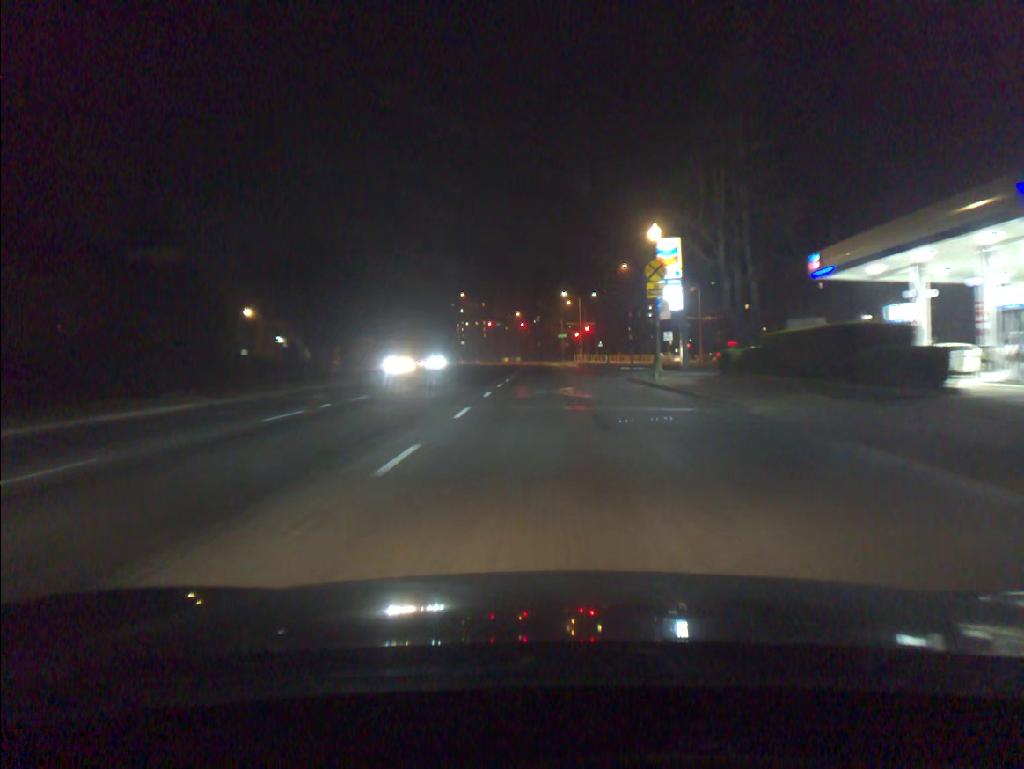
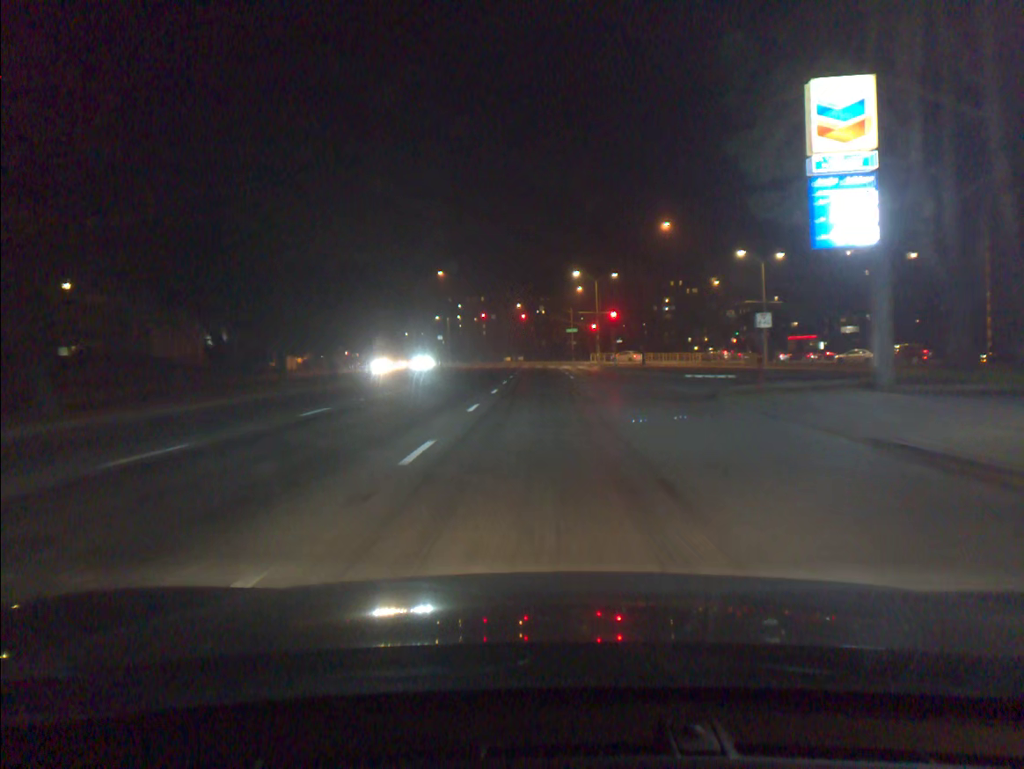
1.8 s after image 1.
(-0.1, +28.0) m; 0°
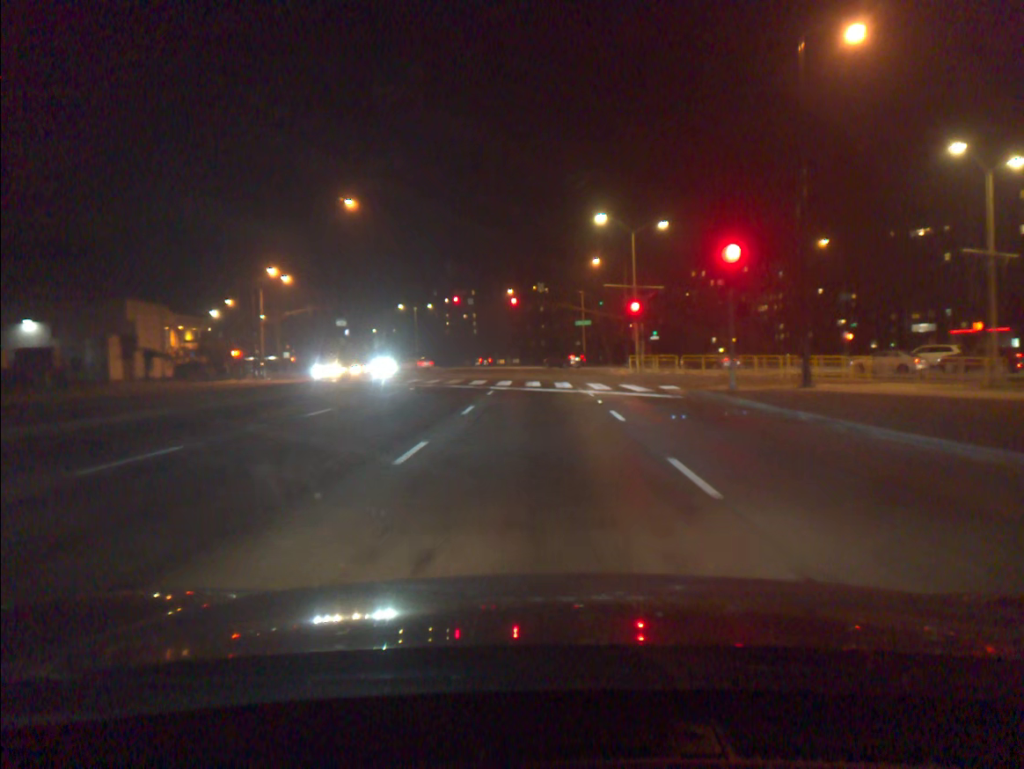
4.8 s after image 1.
(+0.1, +38.6) m; 0°
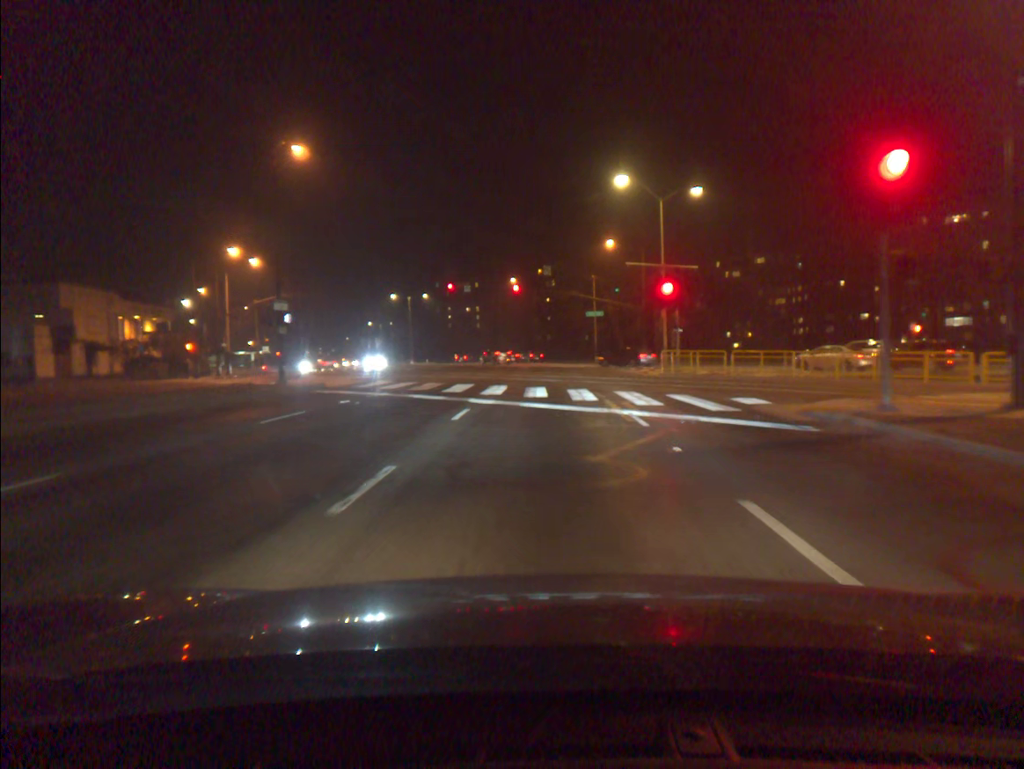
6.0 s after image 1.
(0.0, +10.5) m; 0°
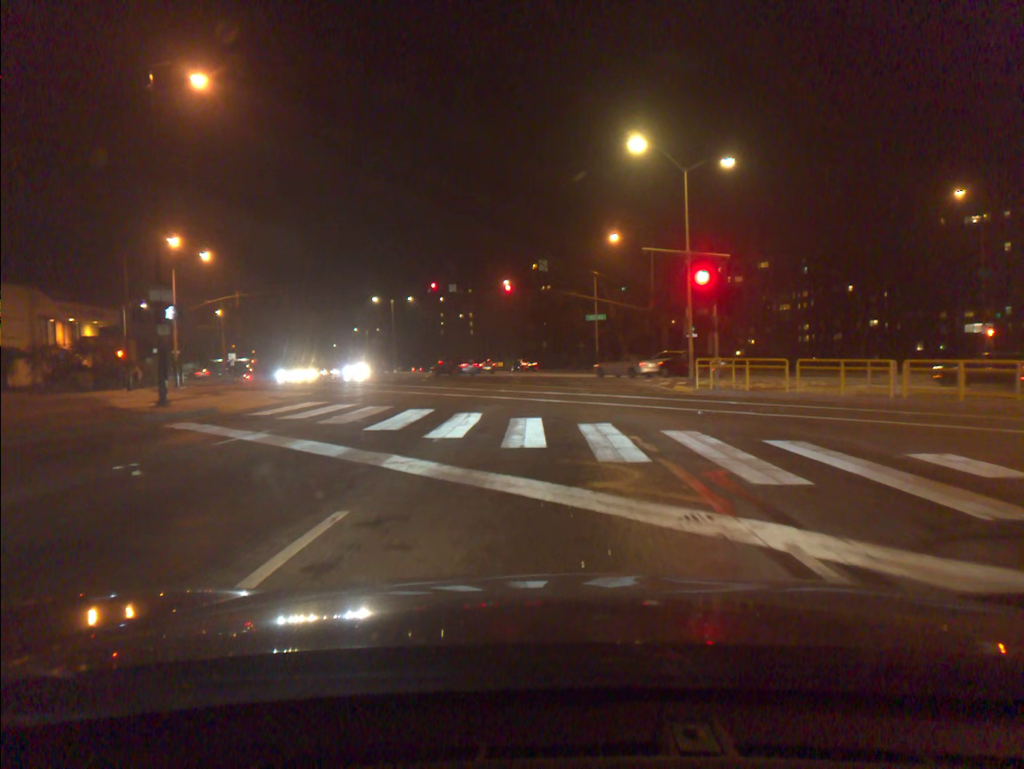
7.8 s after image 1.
(0.0, +9.5) m; +1°
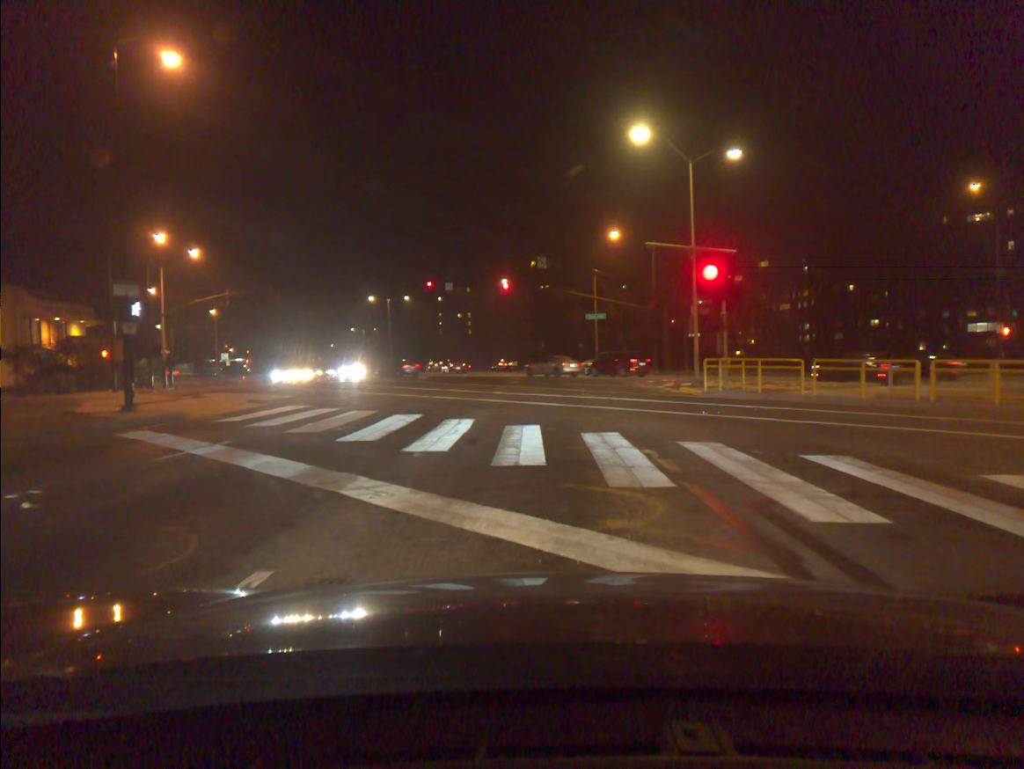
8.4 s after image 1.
(0.0, +1.7) m; +1°
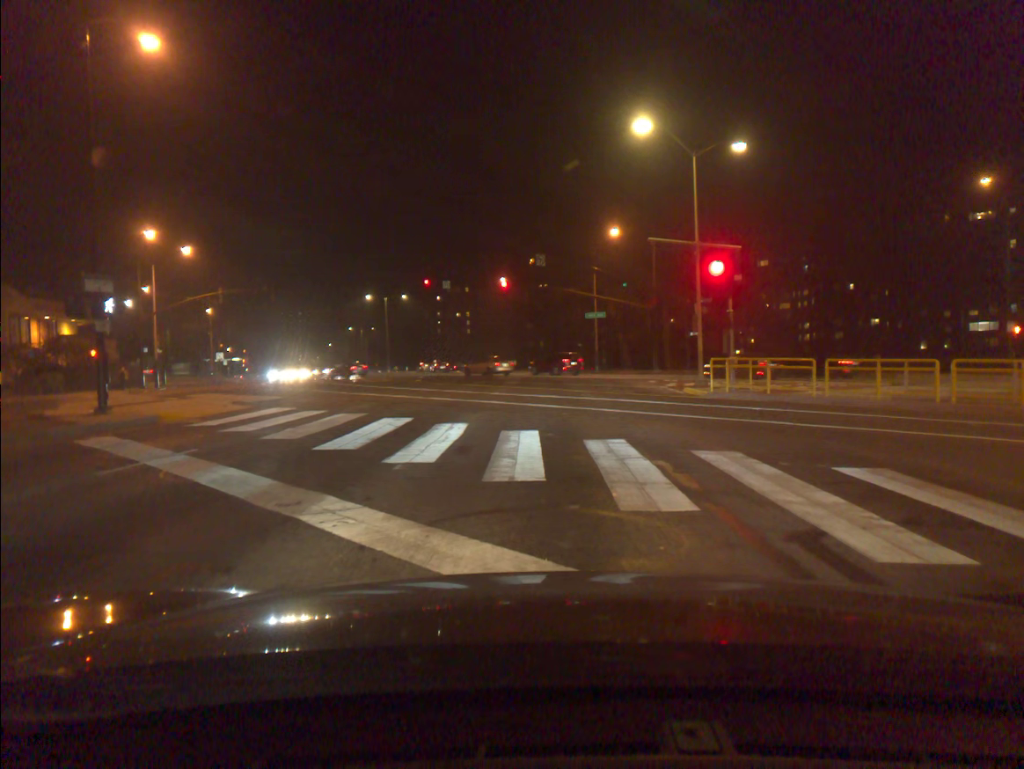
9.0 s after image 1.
(0.0, +1.2) m; -1°
